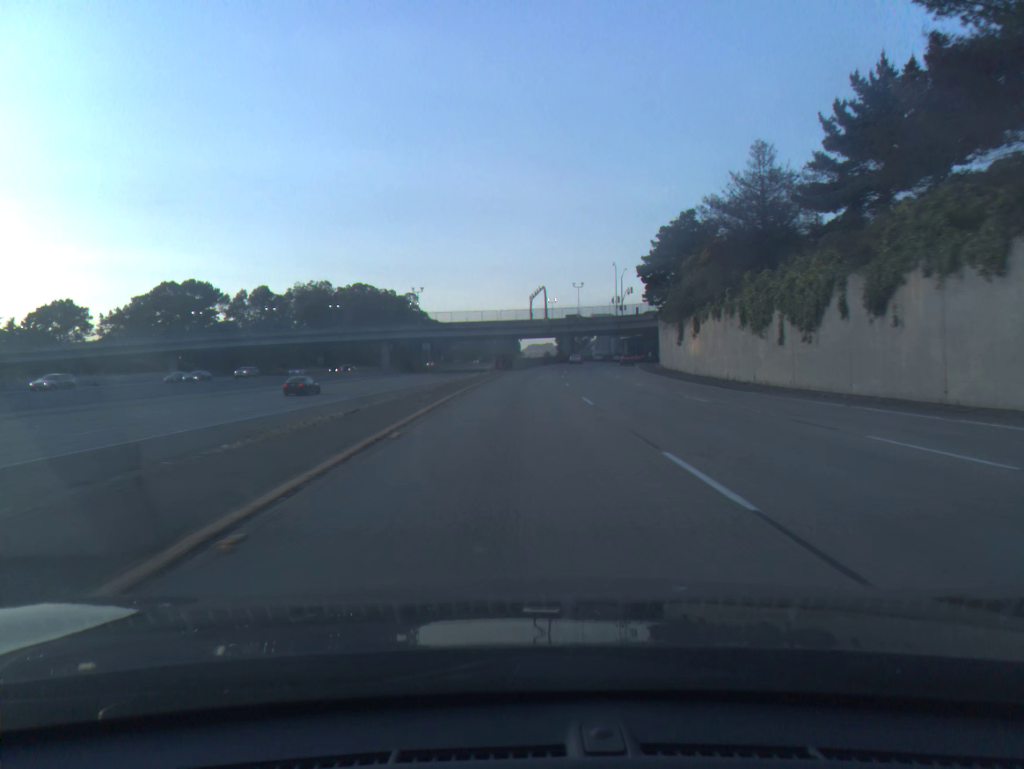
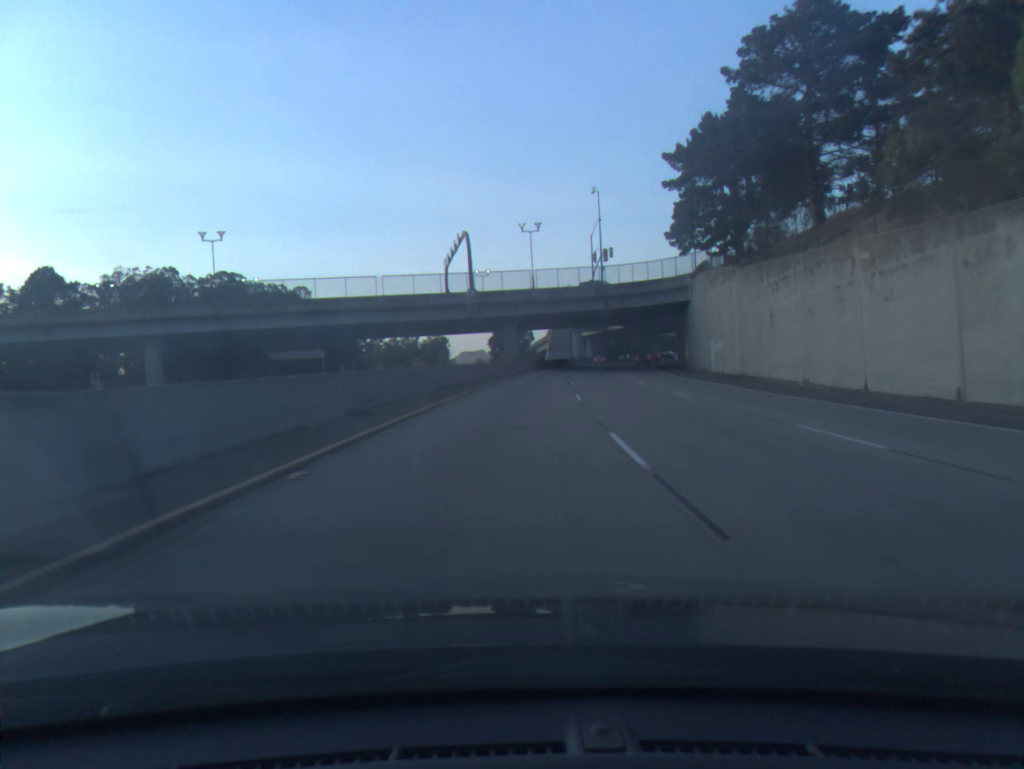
(+2.7, +69.3) m; +5°
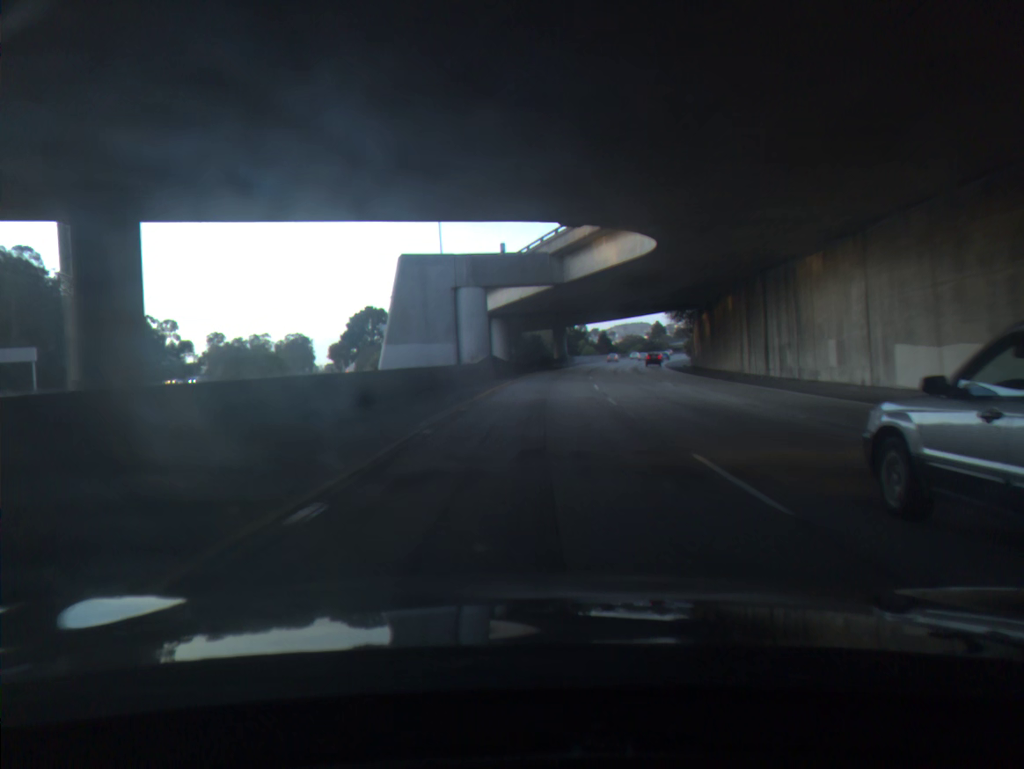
(+5.8, +88.4) m; +8°
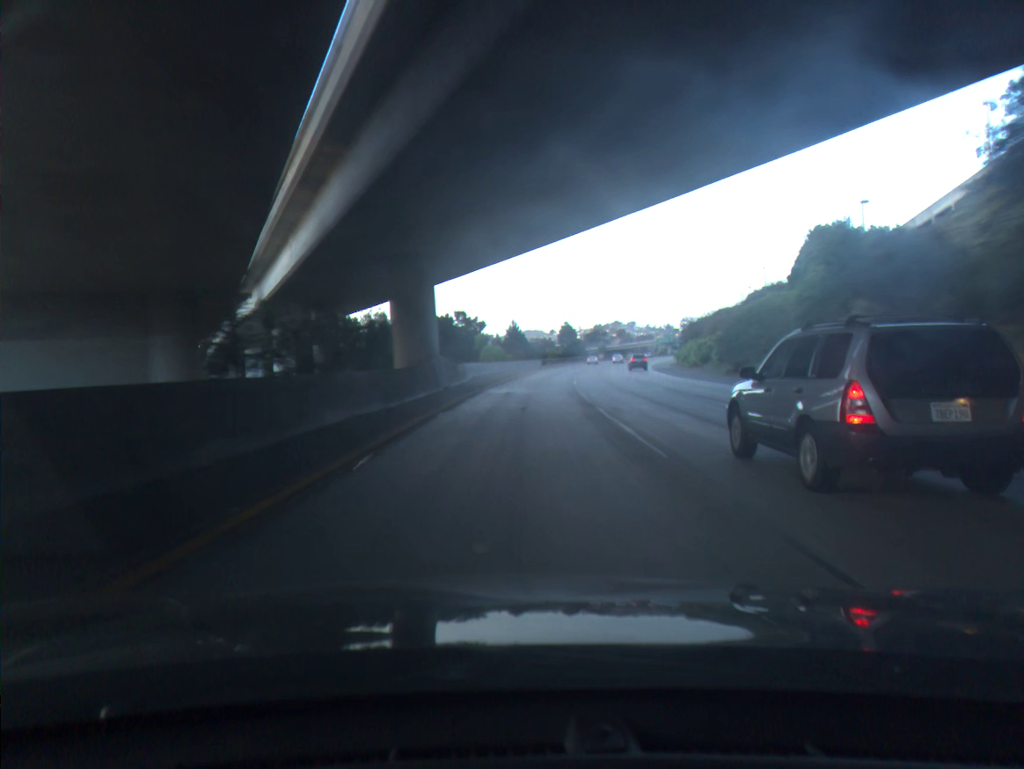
(+5.6, +74.8) m; +8°
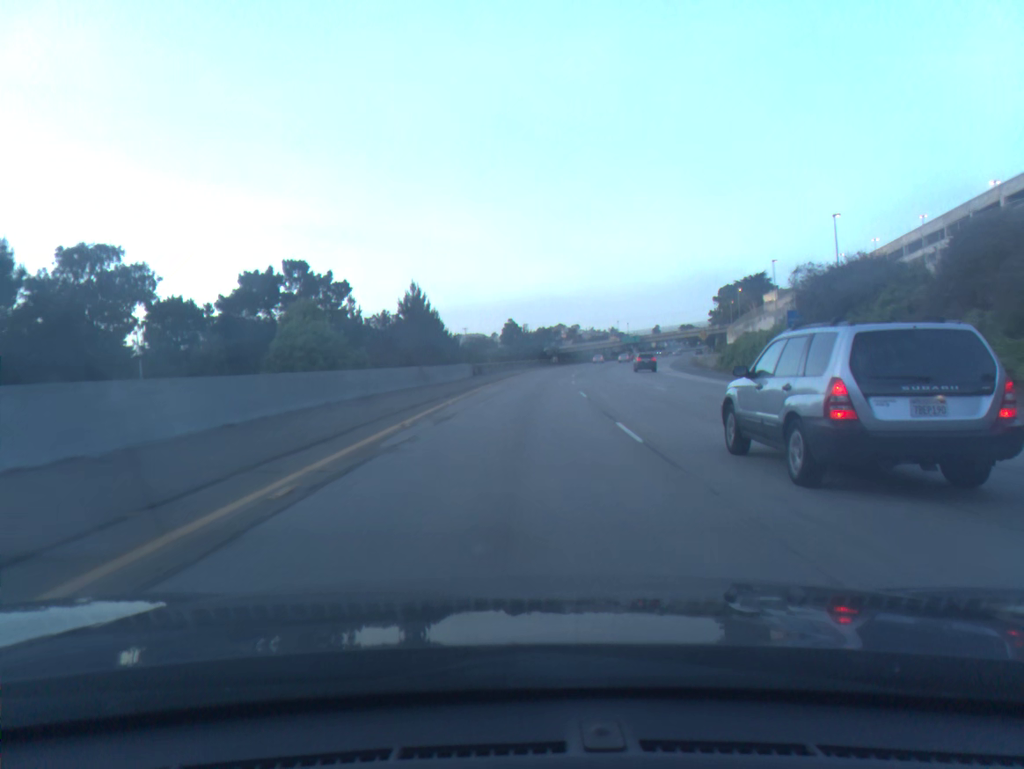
(+2.5, +58.9) m; +4°
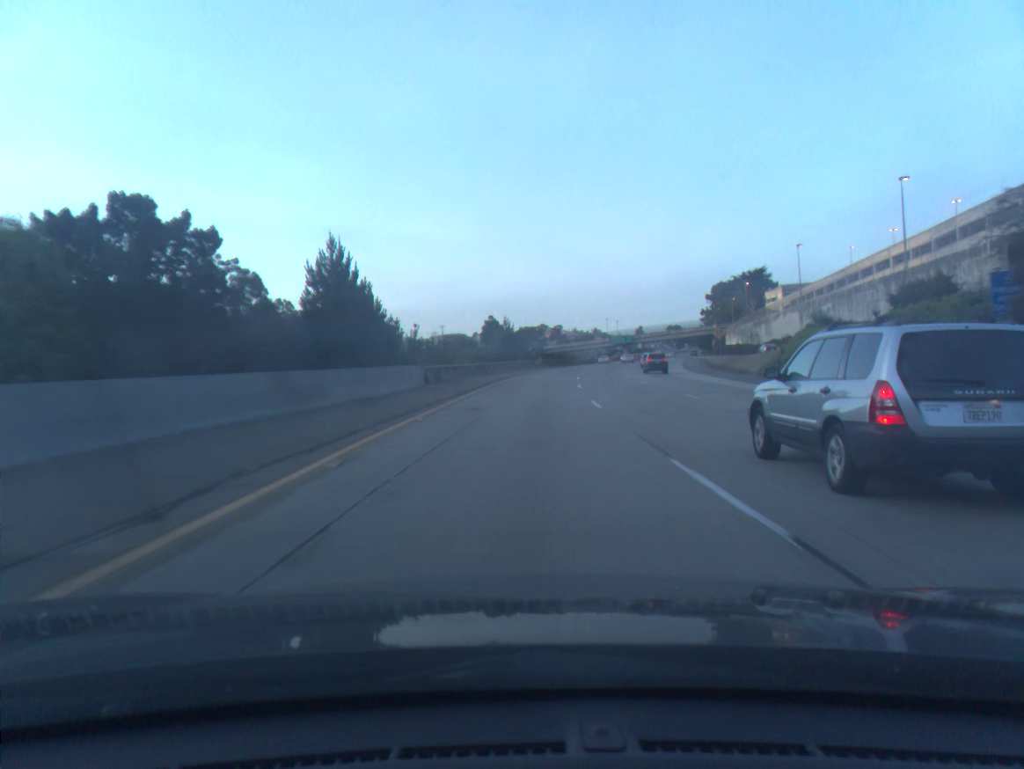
(+0.2, +20.1) m; +1°
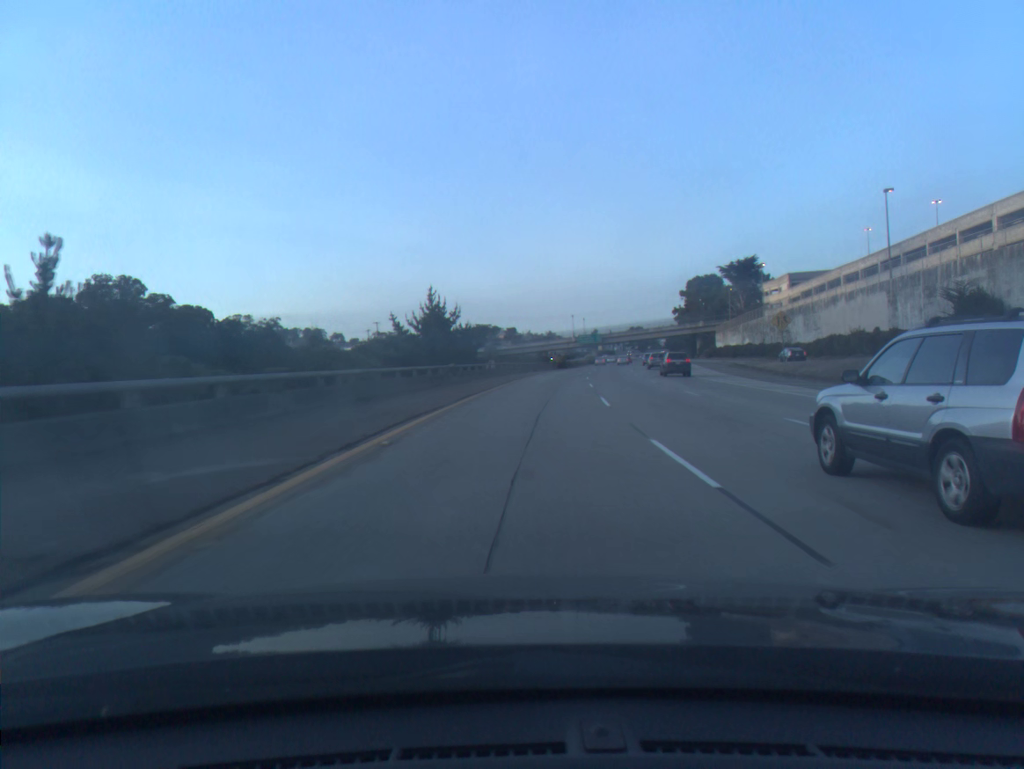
(+1.2, +40.6) m; +3°
